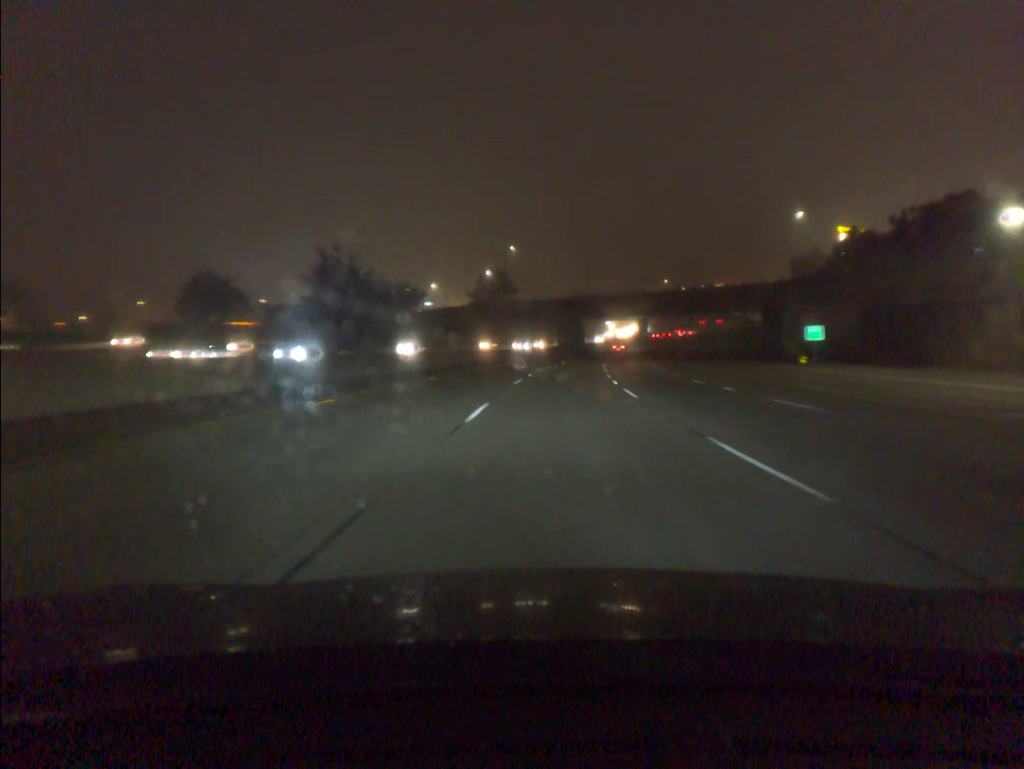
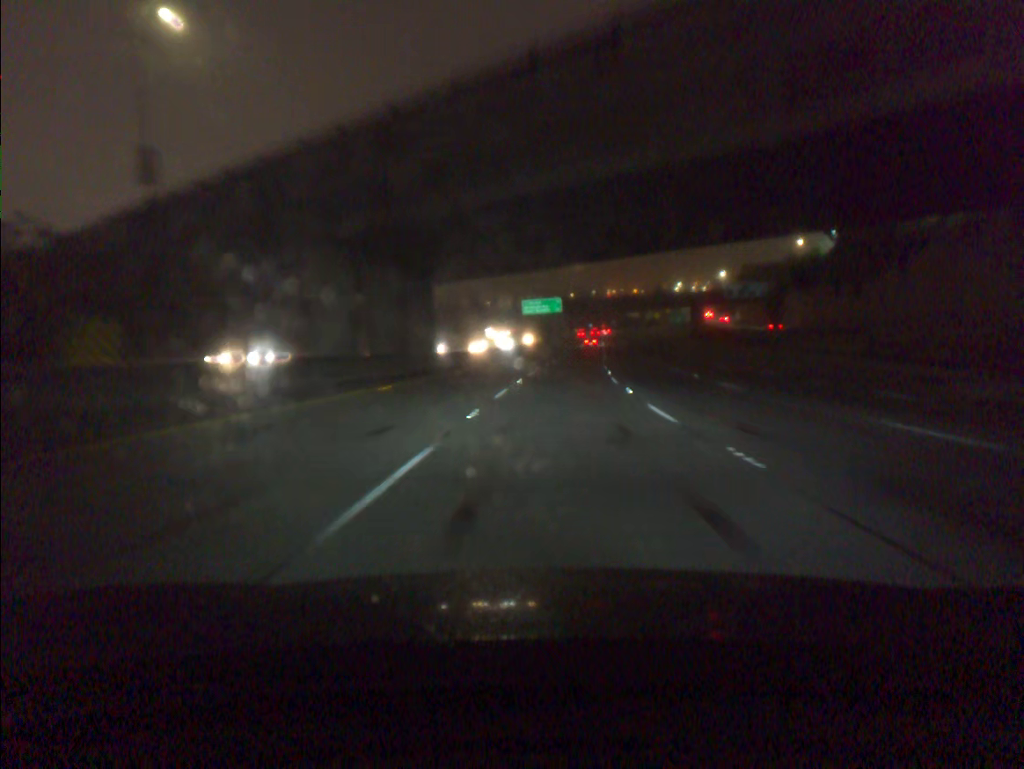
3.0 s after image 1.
(+7.0, +95.4) m; +9°
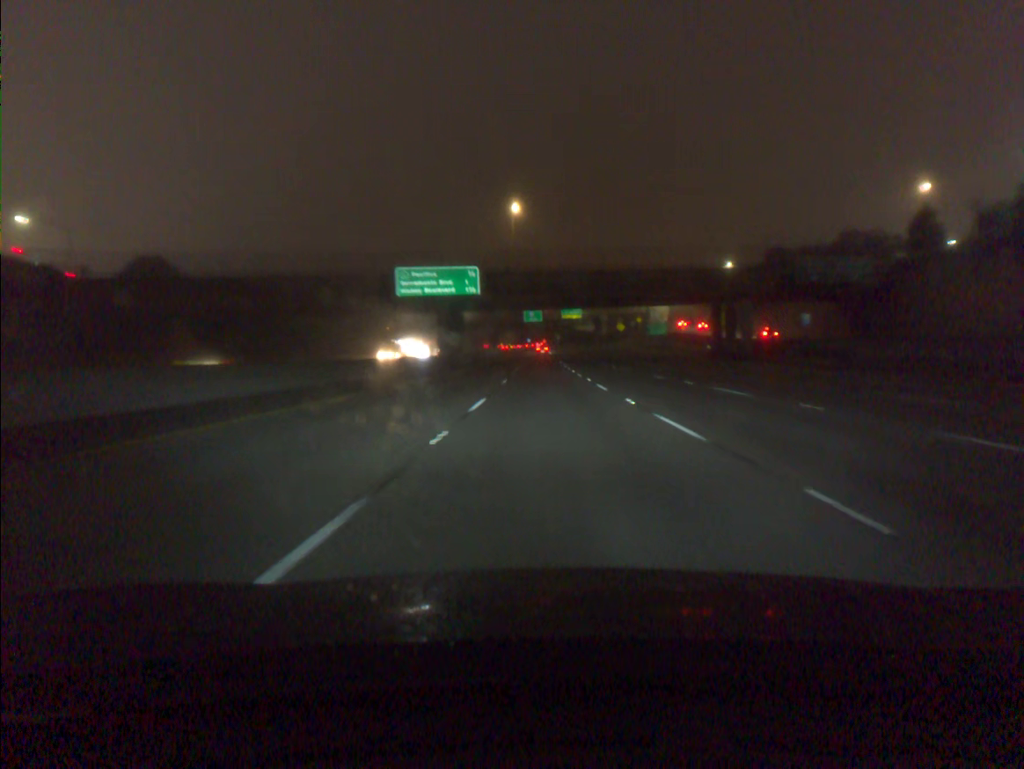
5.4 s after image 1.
(+3.8, +76.1) m; +5°
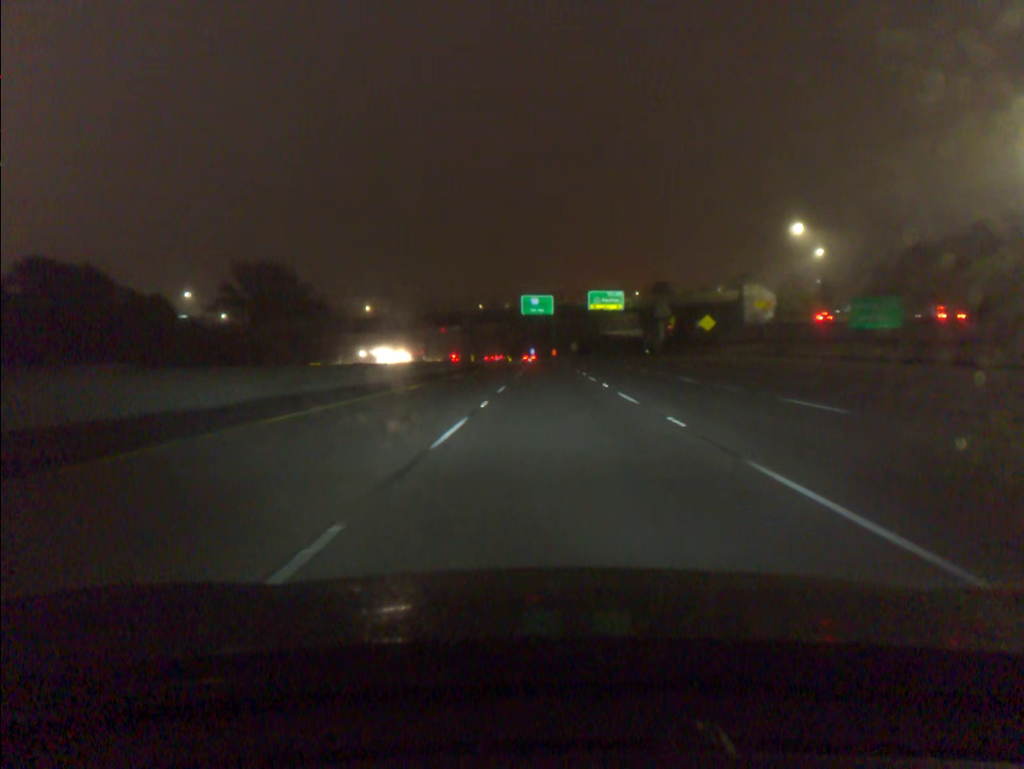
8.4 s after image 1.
(-0.1, +94.3) m; 0°
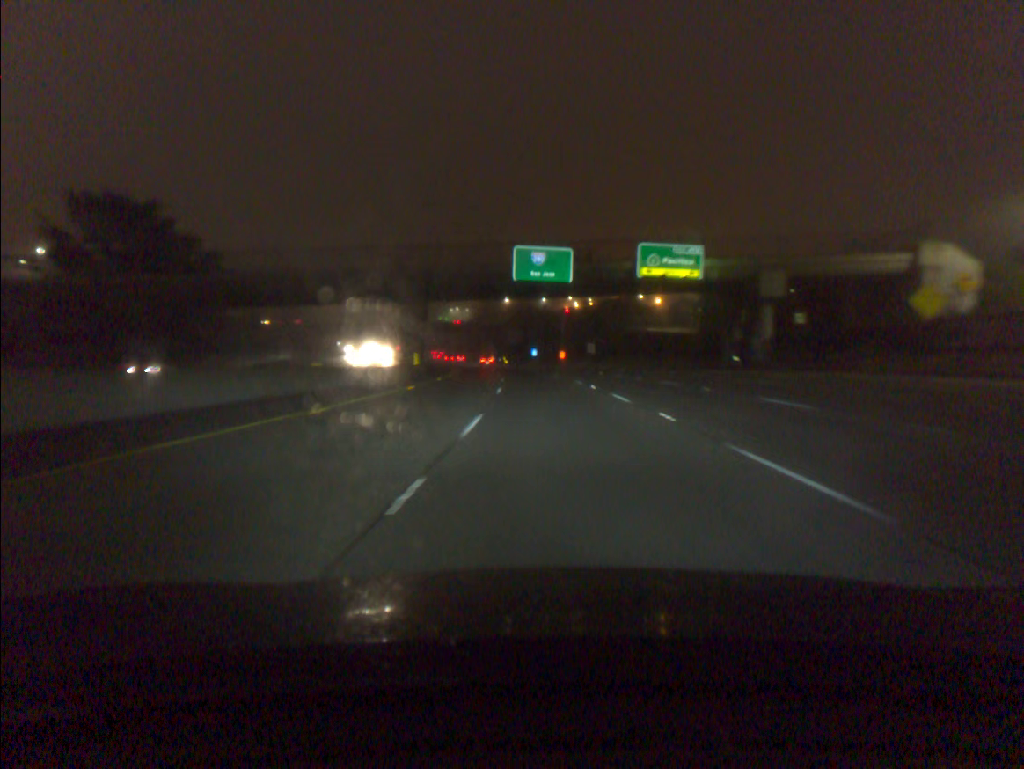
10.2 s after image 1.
(0.0, +56.6) m; 0°
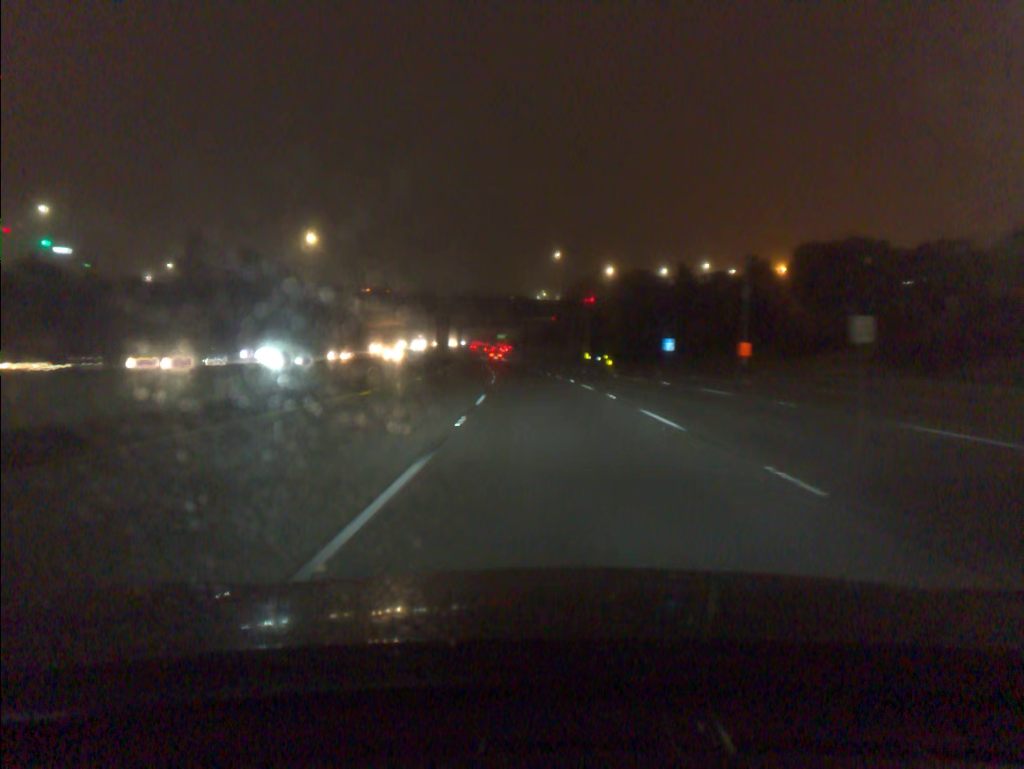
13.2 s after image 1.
(-5.2, +95.1) m; -7°
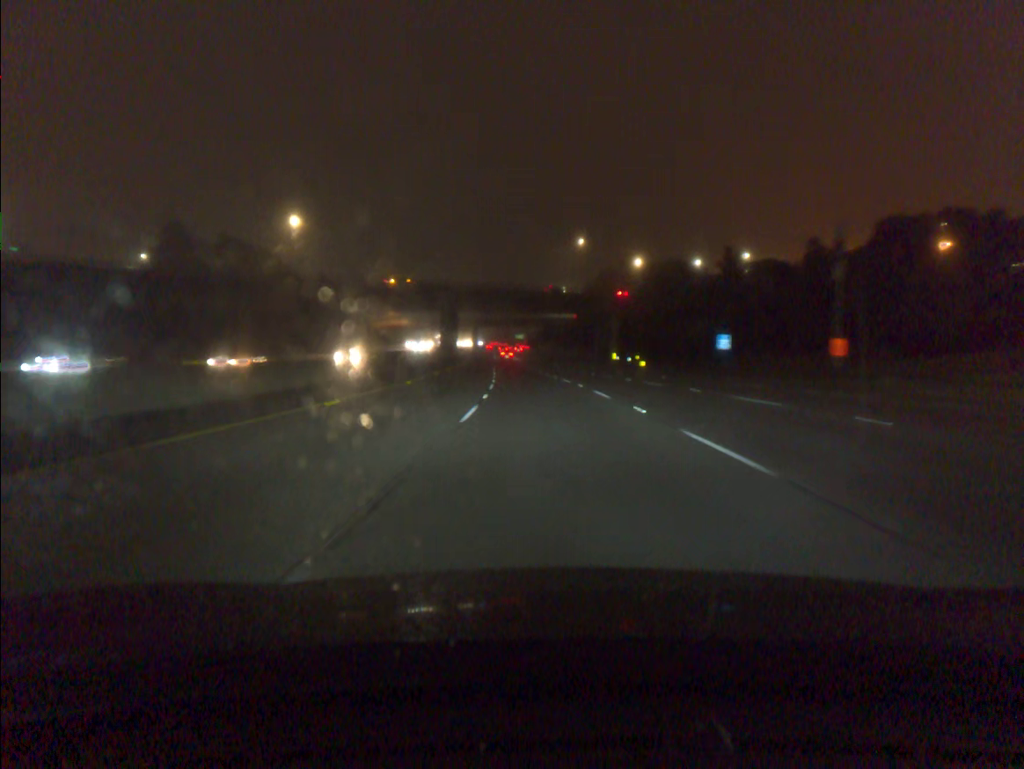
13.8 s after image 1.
(-0.2, +19.1) m; -1°
